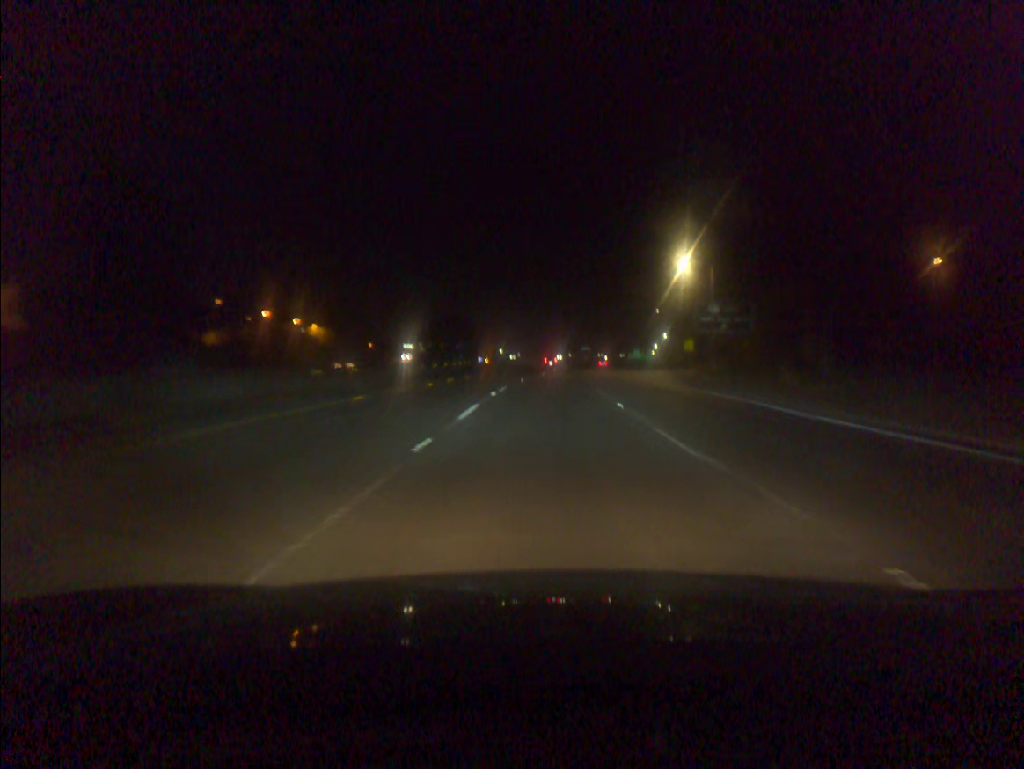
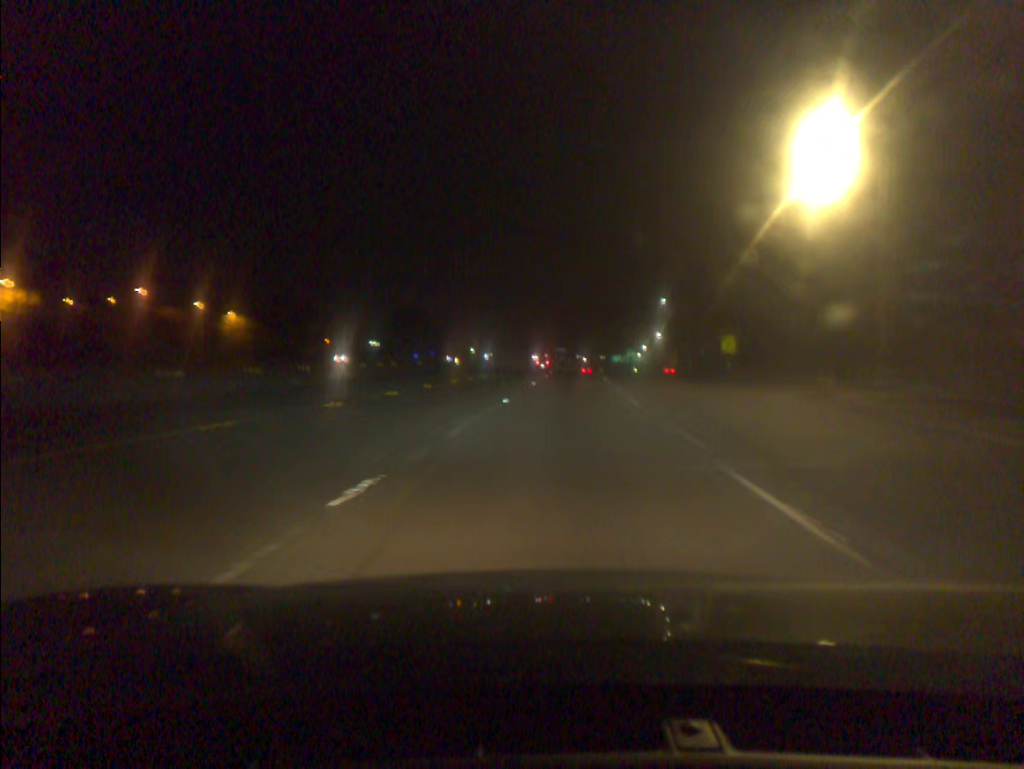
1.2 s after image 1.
(+0.4, +33.8) m; +2°
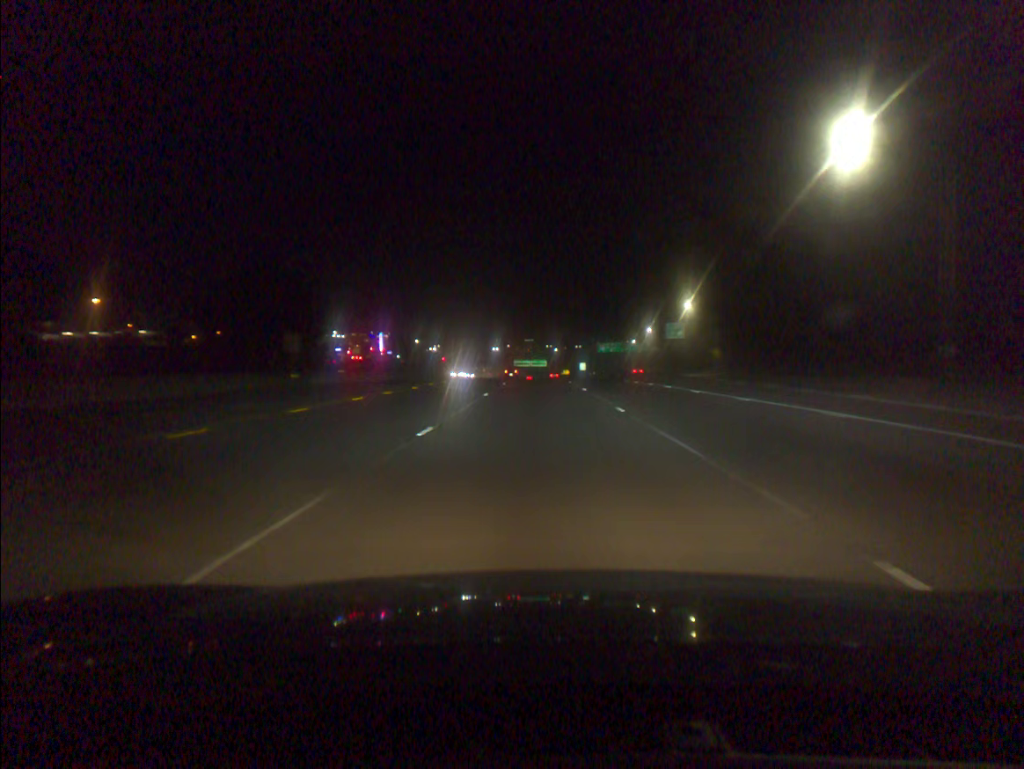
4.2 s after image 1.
(+3.7, +84.6) m; +3°
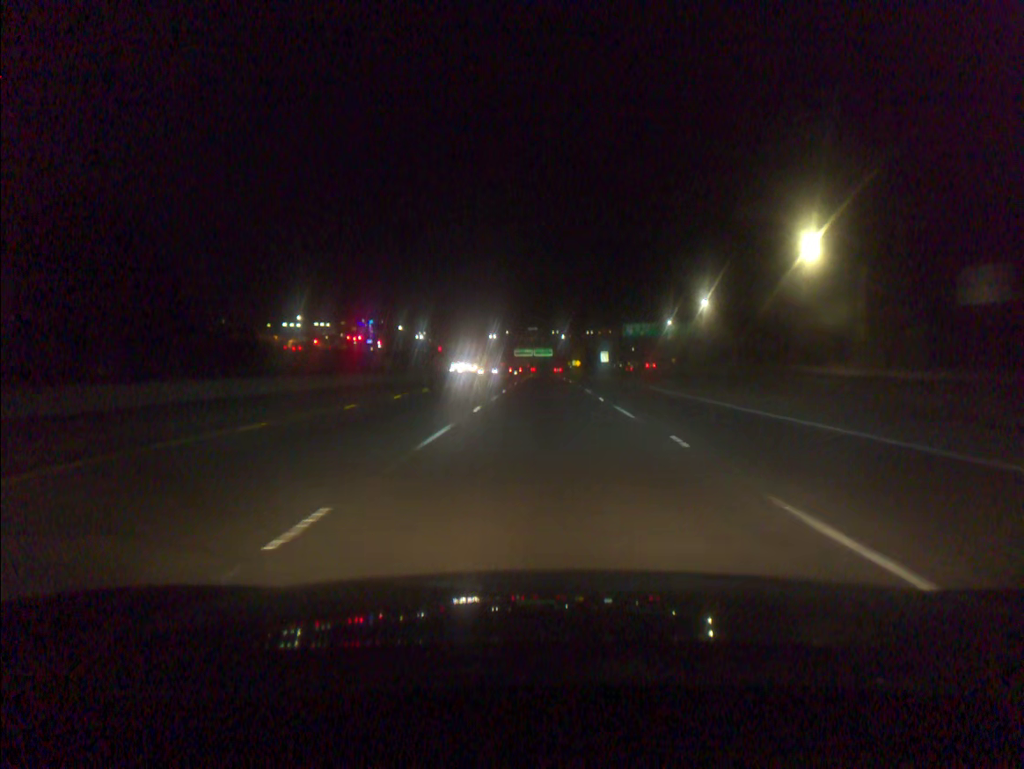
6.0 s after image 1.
(-0.2, +51.0) m; 0°
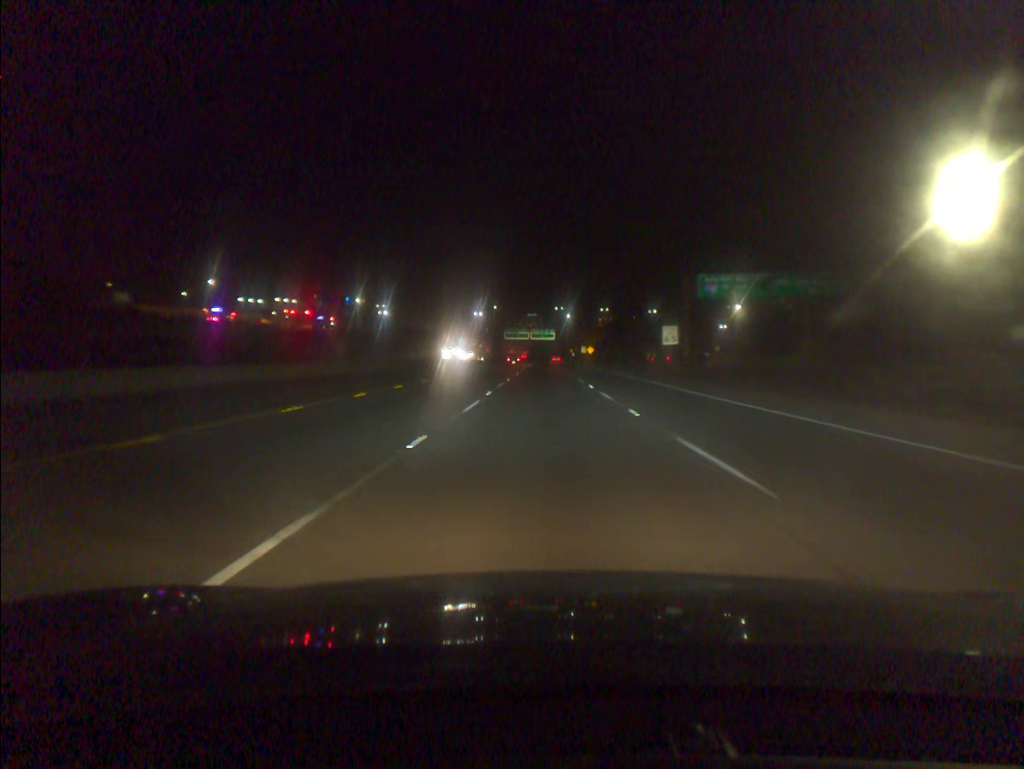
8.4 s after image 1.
(+0.1, +68.5) m; 0°
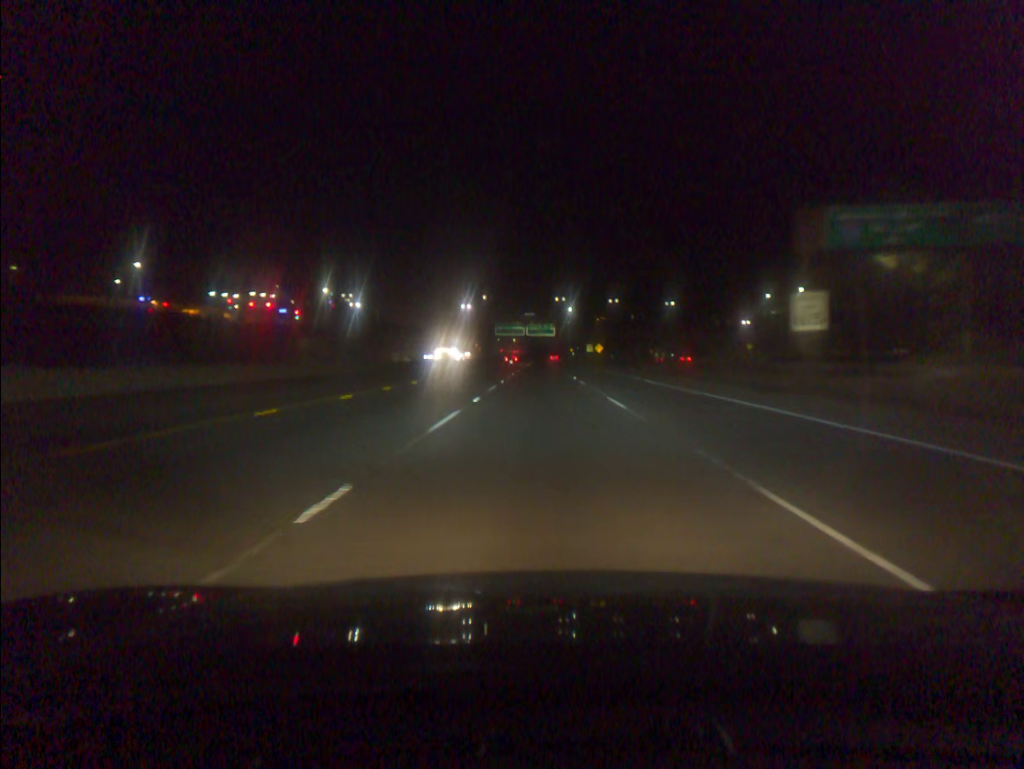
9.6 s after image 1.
(+0.1, +34.0) m; 0°
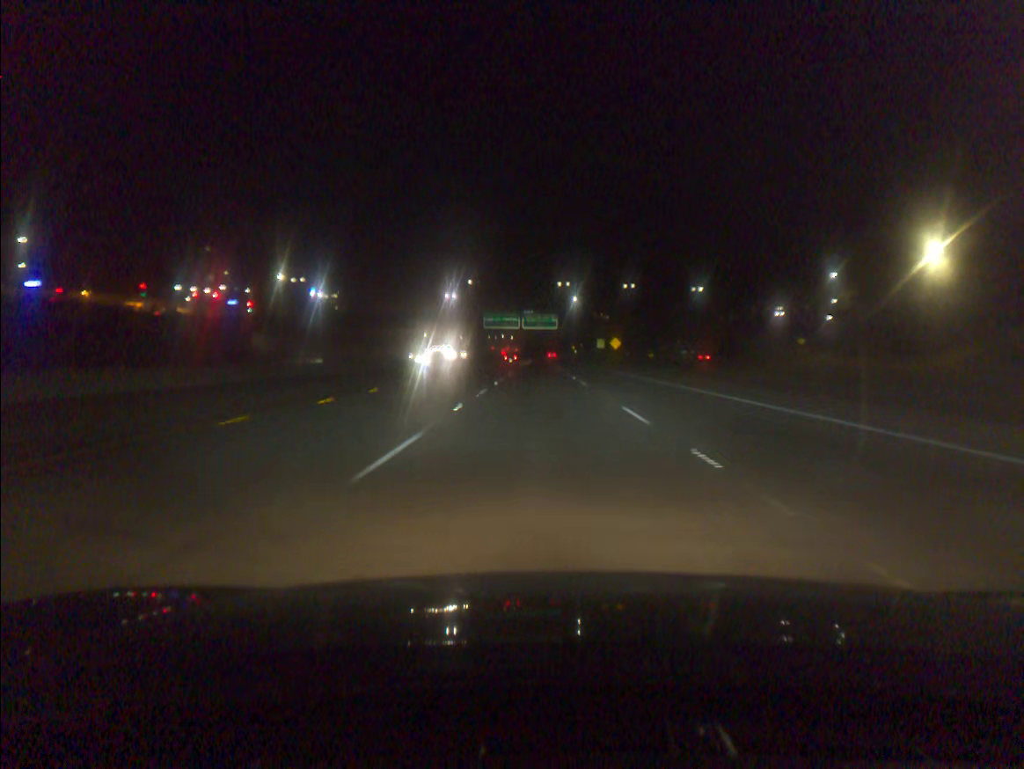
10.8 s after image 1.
(0.0, +33.9) m; 0°
